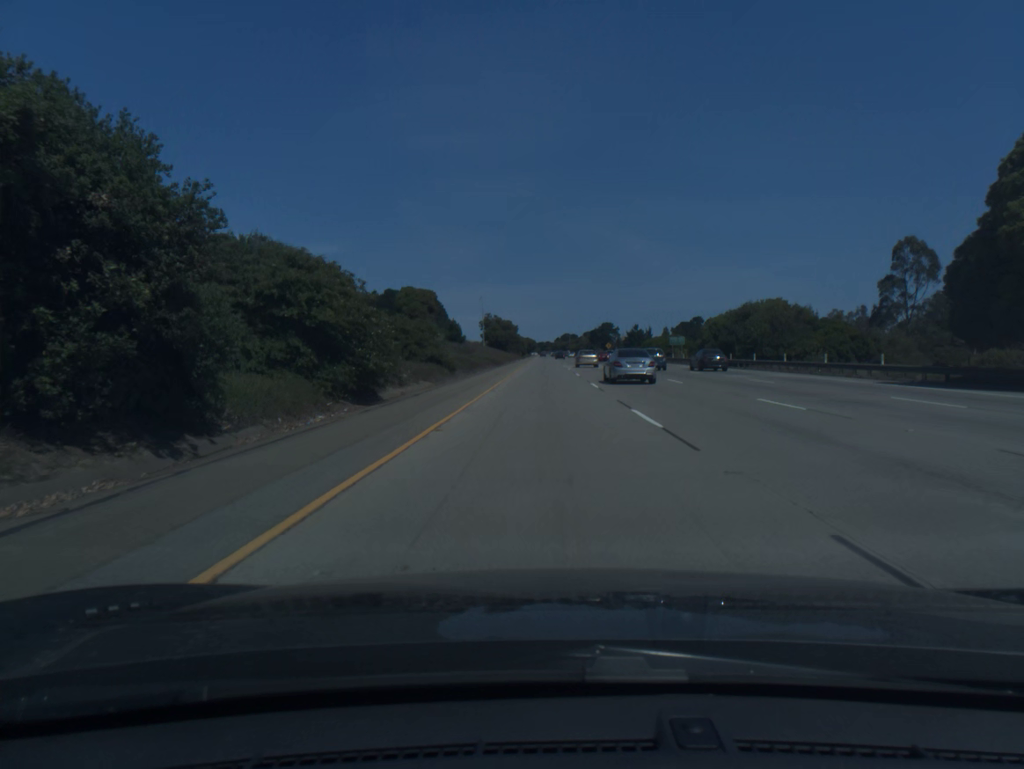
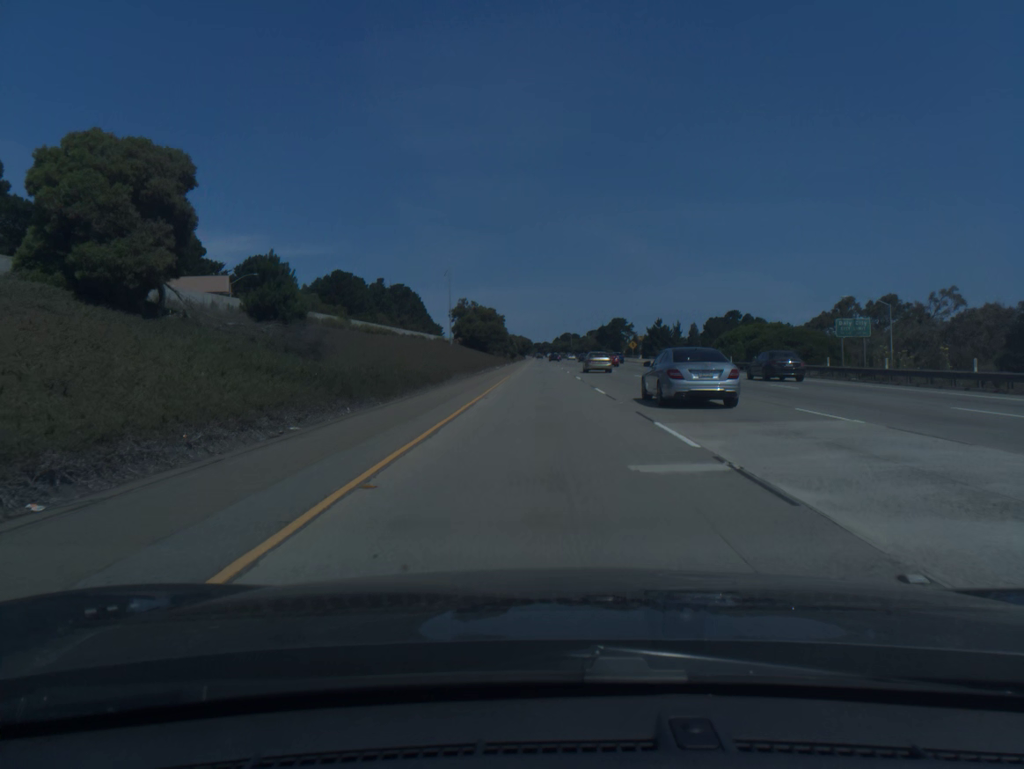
(+0.1, +61.4) m; 0°
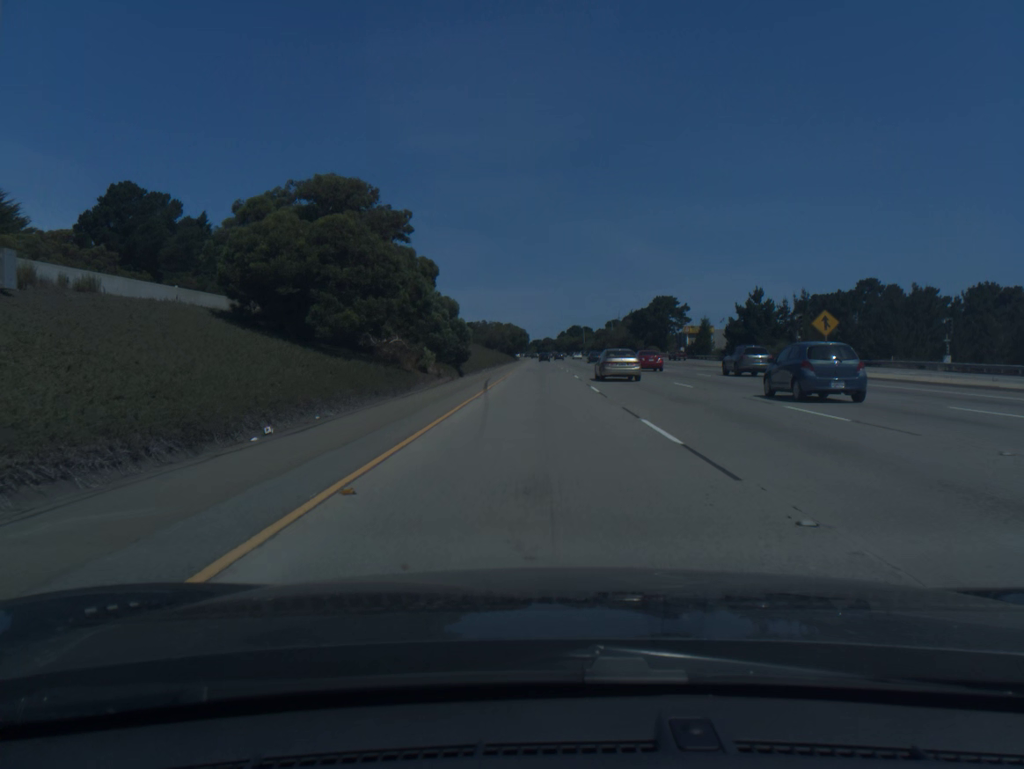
(0.0, +102.2) m; 0°
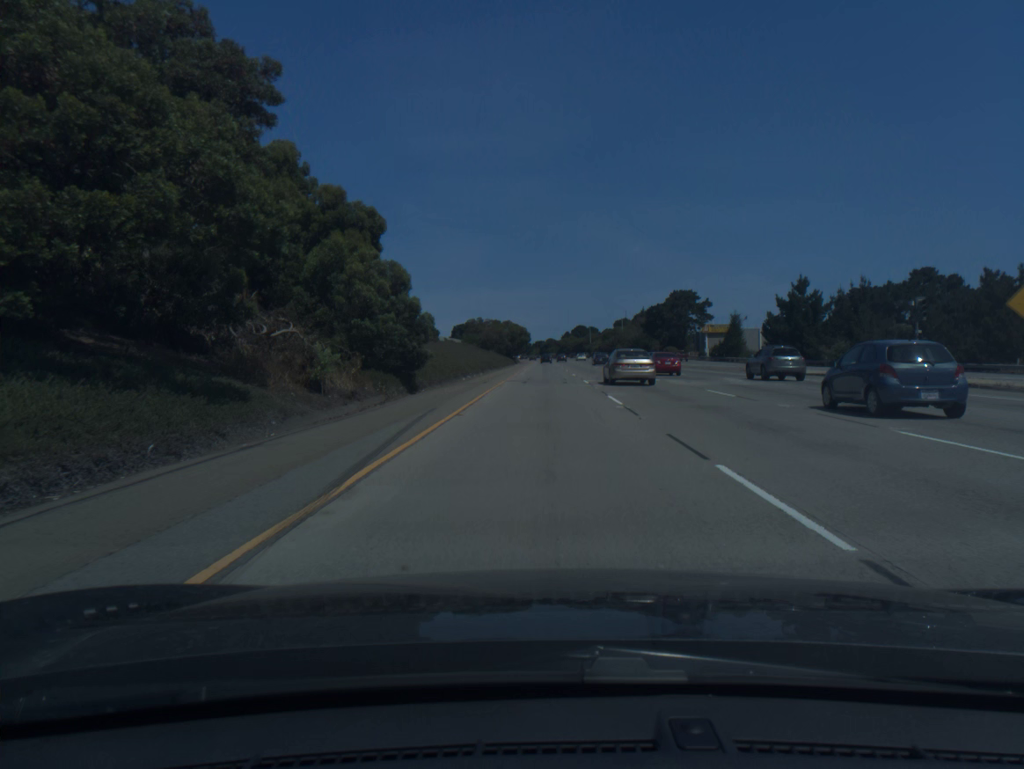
(0.0, +20.4) m; 0°
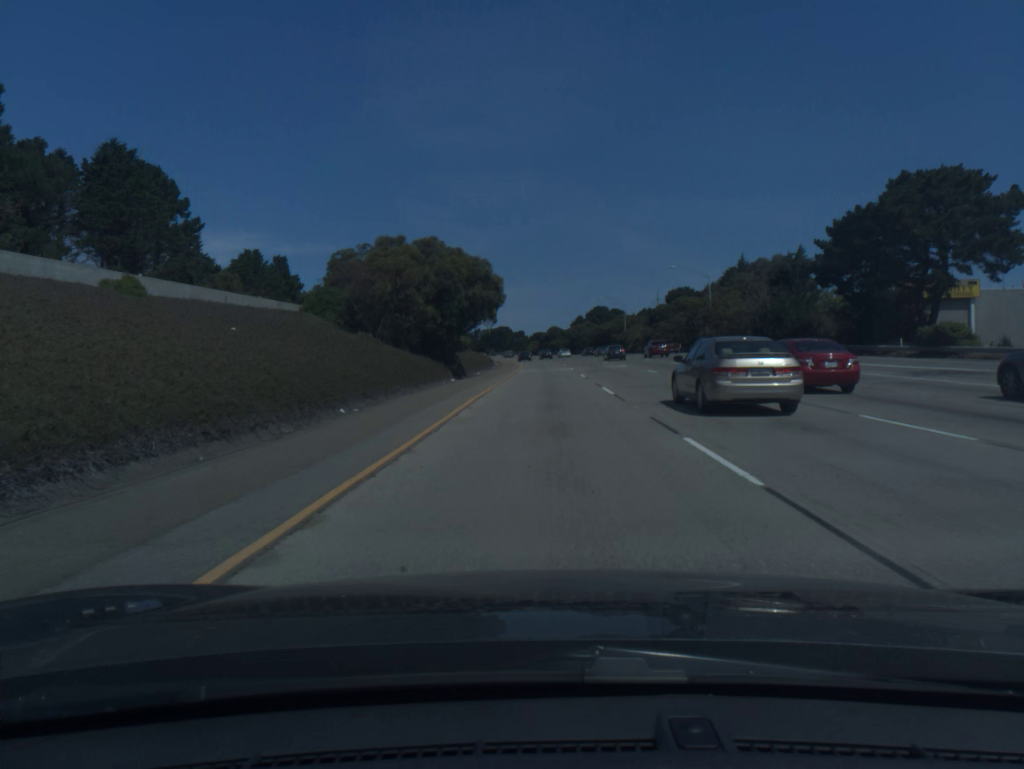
(+0.2, +100.2) m; 0°
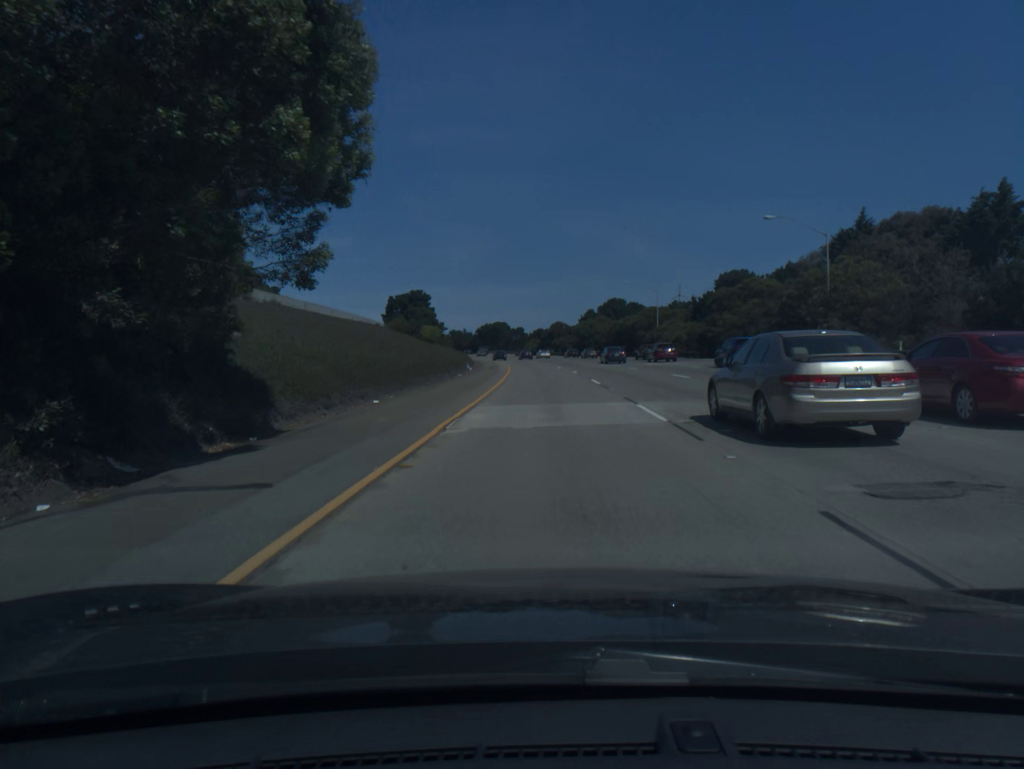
(0.0, +38.0) m; 0°
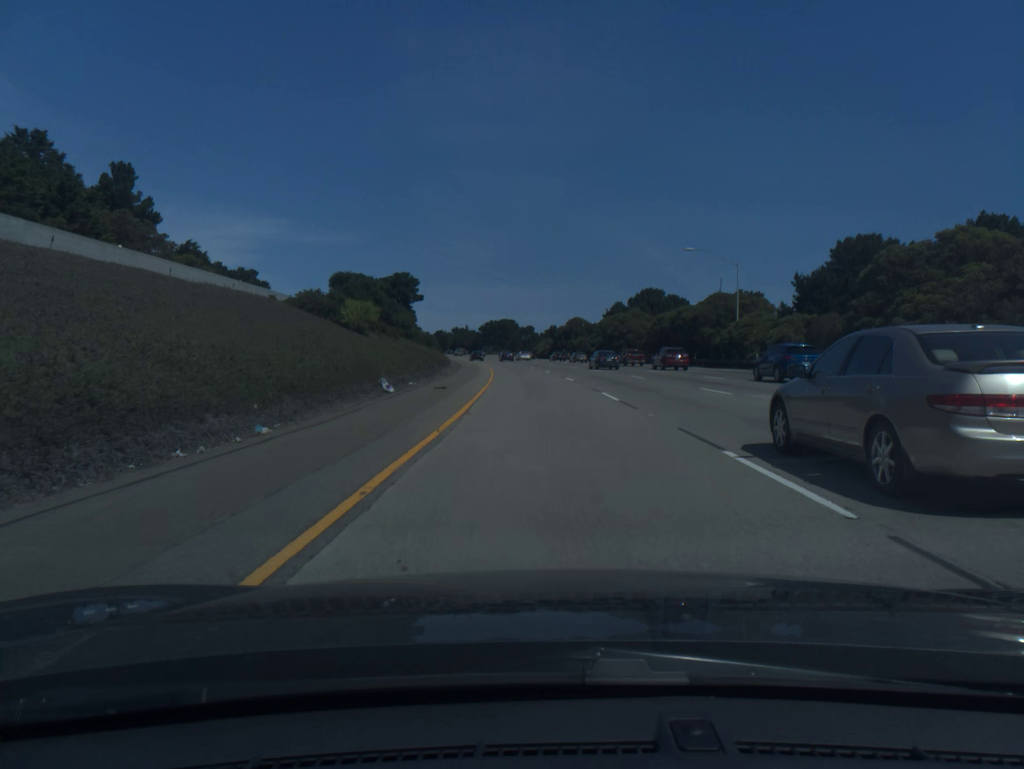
(-0.2, +36.8) m; -1°
